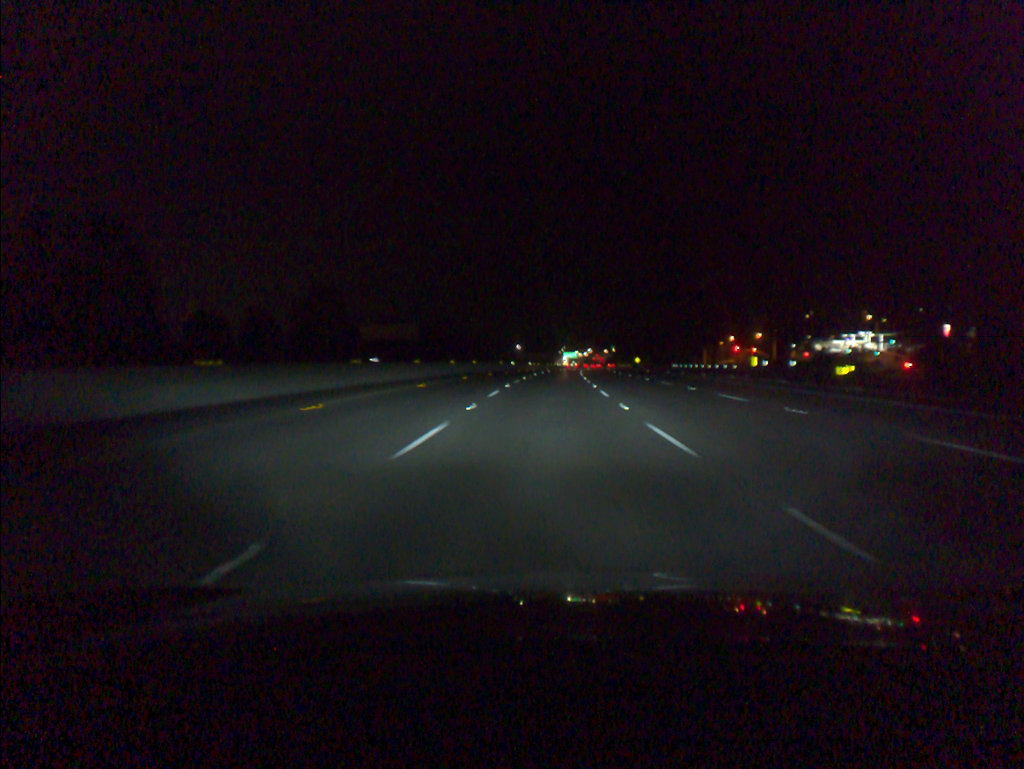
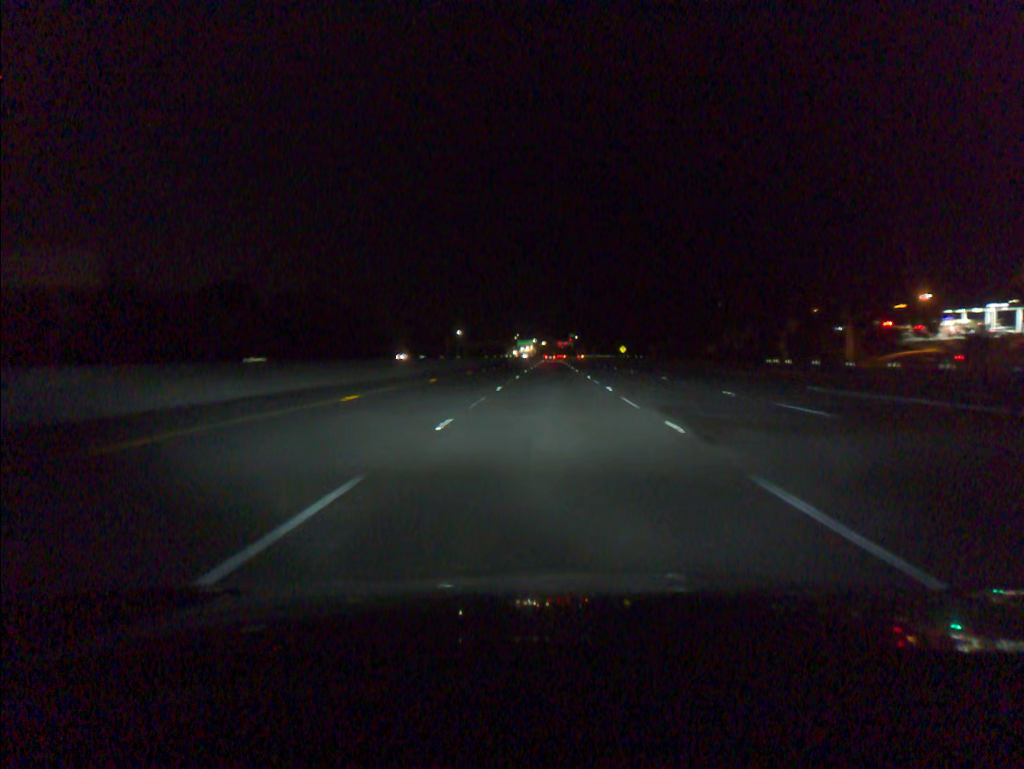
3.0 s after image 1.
(+2.8, +92.4) m; +3°
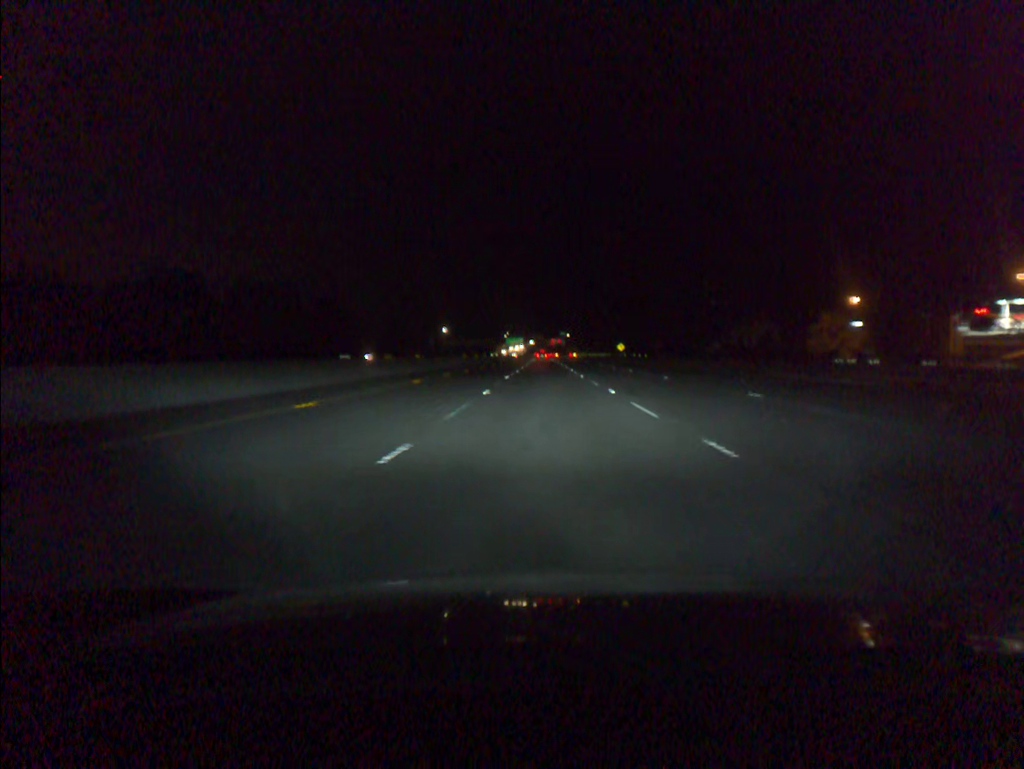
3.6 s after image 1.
(+0.1, +18.5) m; +1°
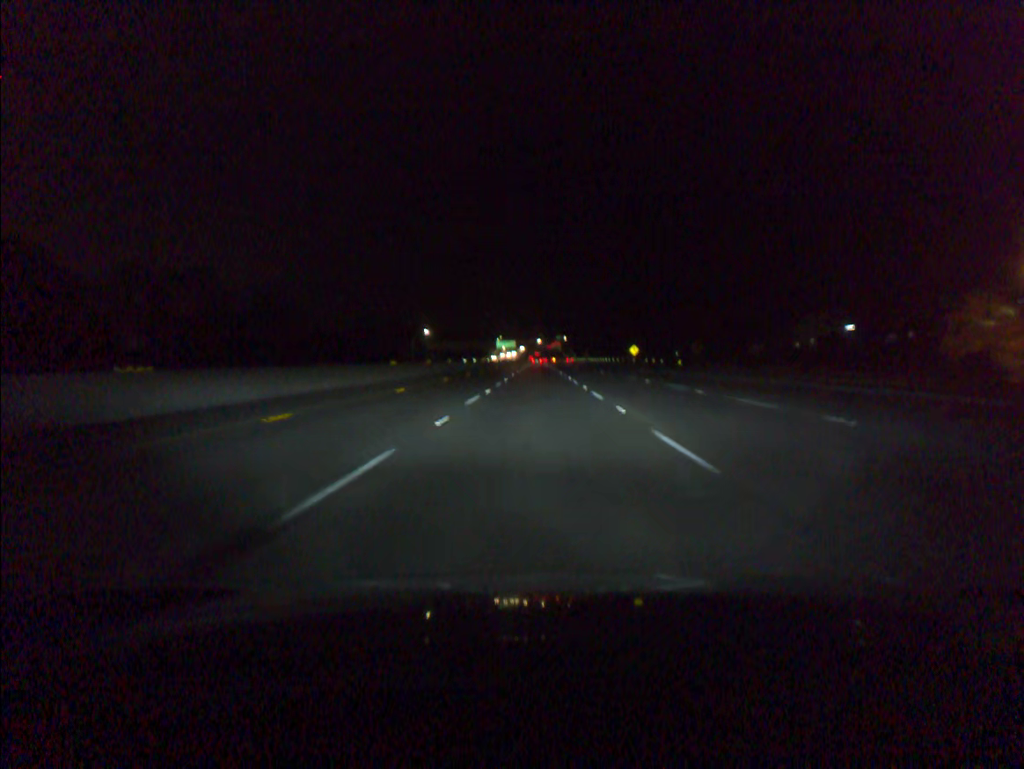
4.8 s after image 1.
(+0.2, +36.8) m; 0°
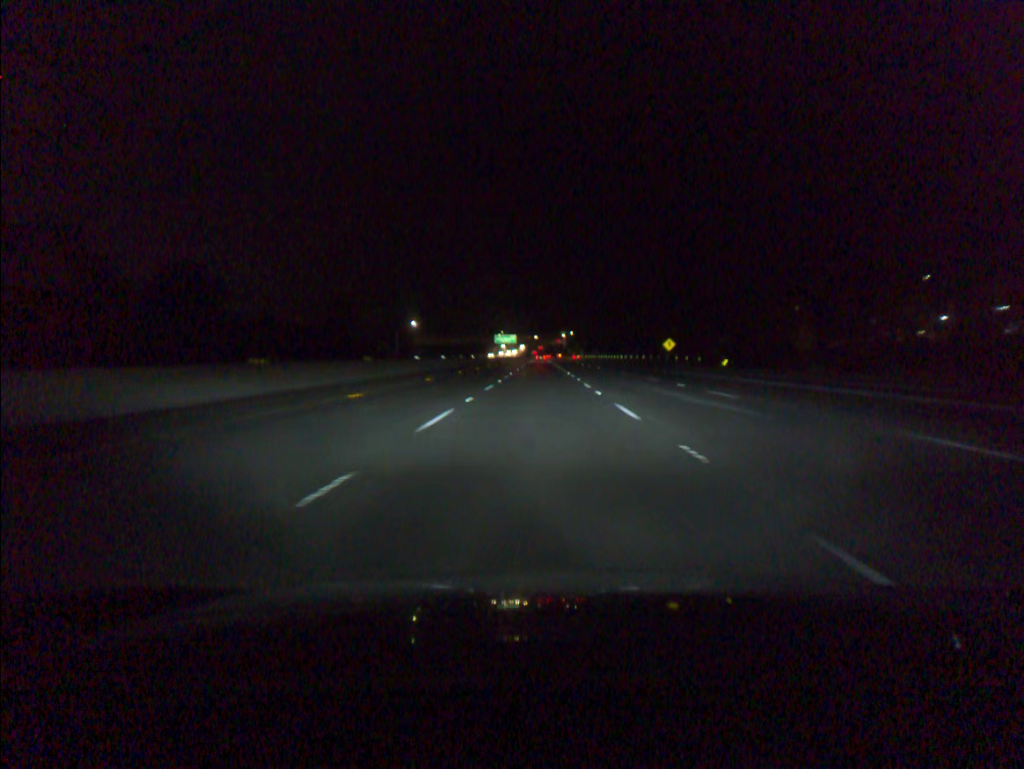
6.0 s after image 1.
(-0.1, +36.8) m; 0°
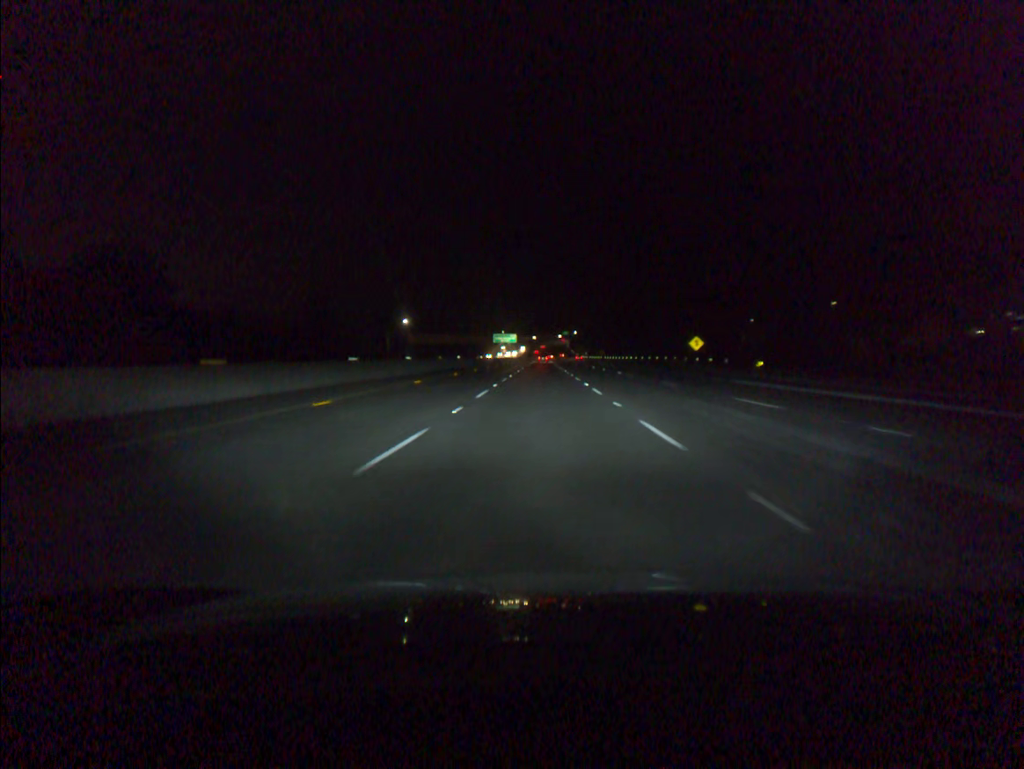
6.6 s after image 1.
(0.0, +18.4) m; 0°
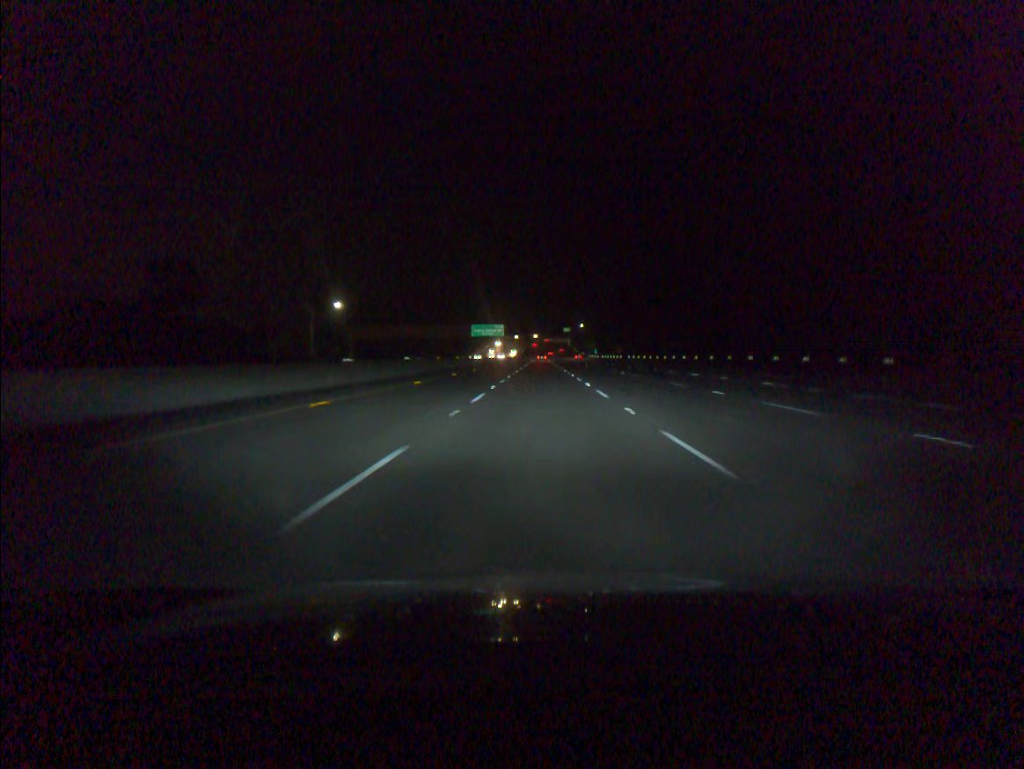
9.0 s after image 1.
(-0.1, +73.5) m; 0°
